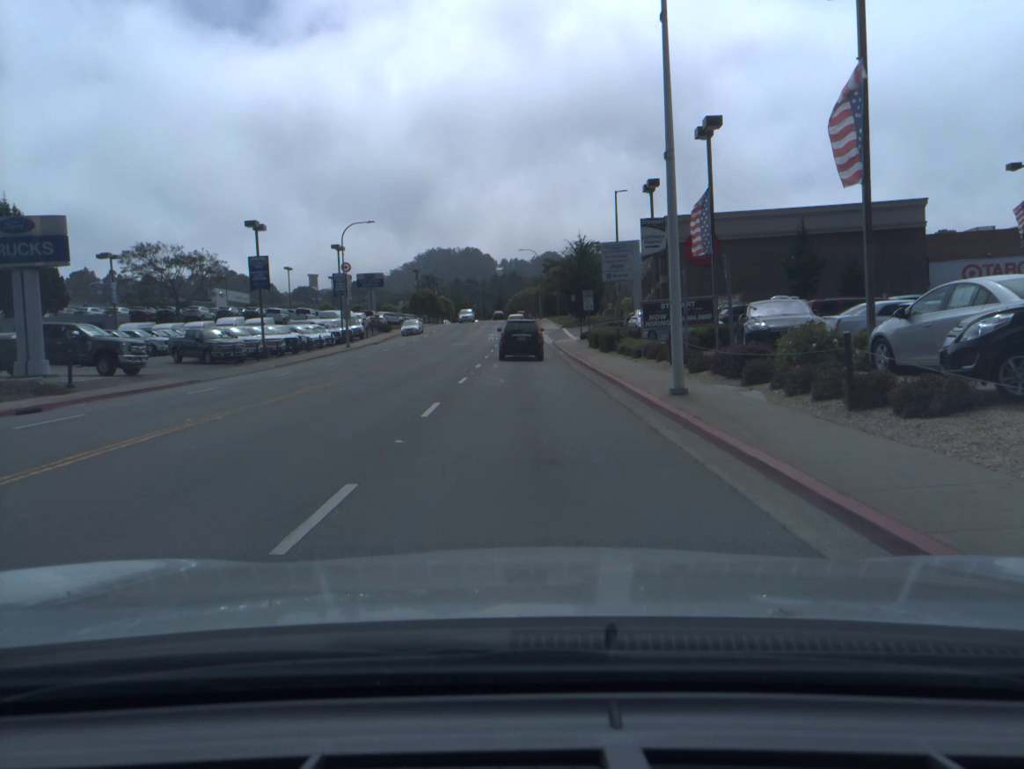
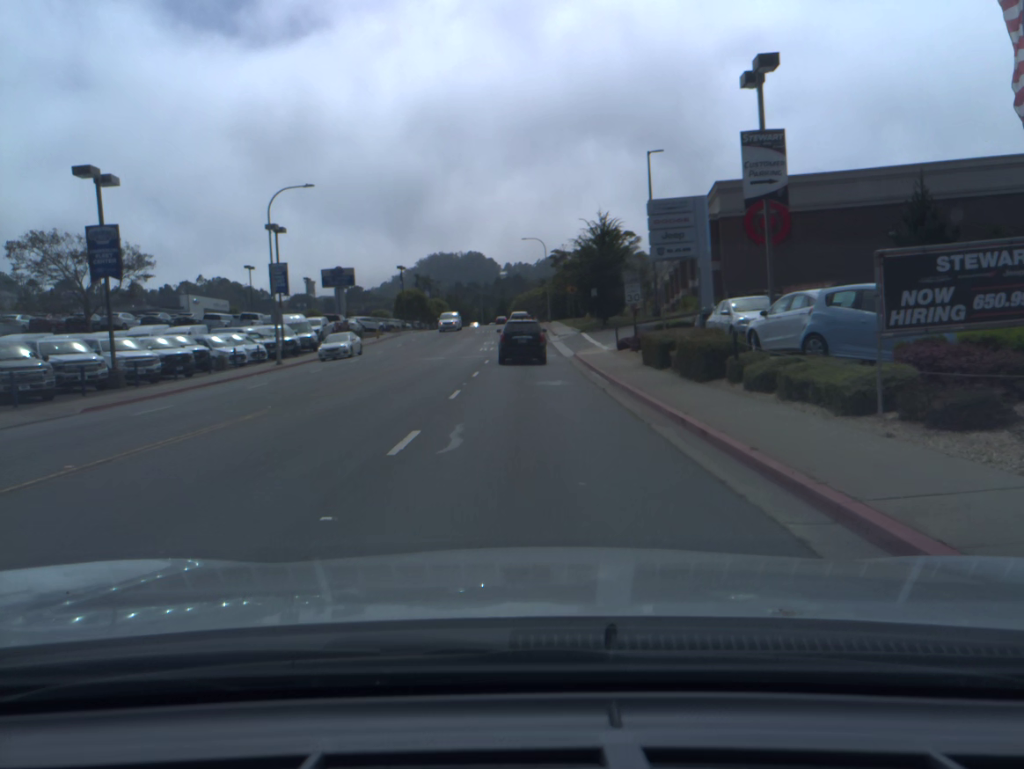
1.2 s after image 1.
(0.0, +17.9) m; 0°
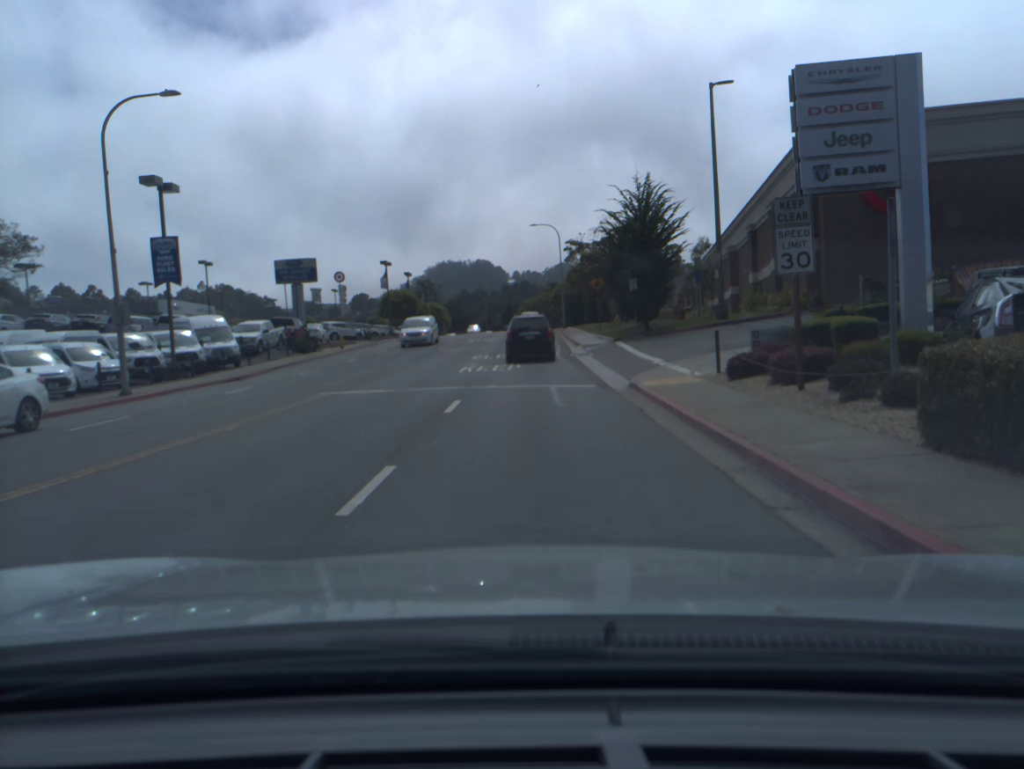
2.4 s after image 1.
(-0.1, +17.7) m; -1°
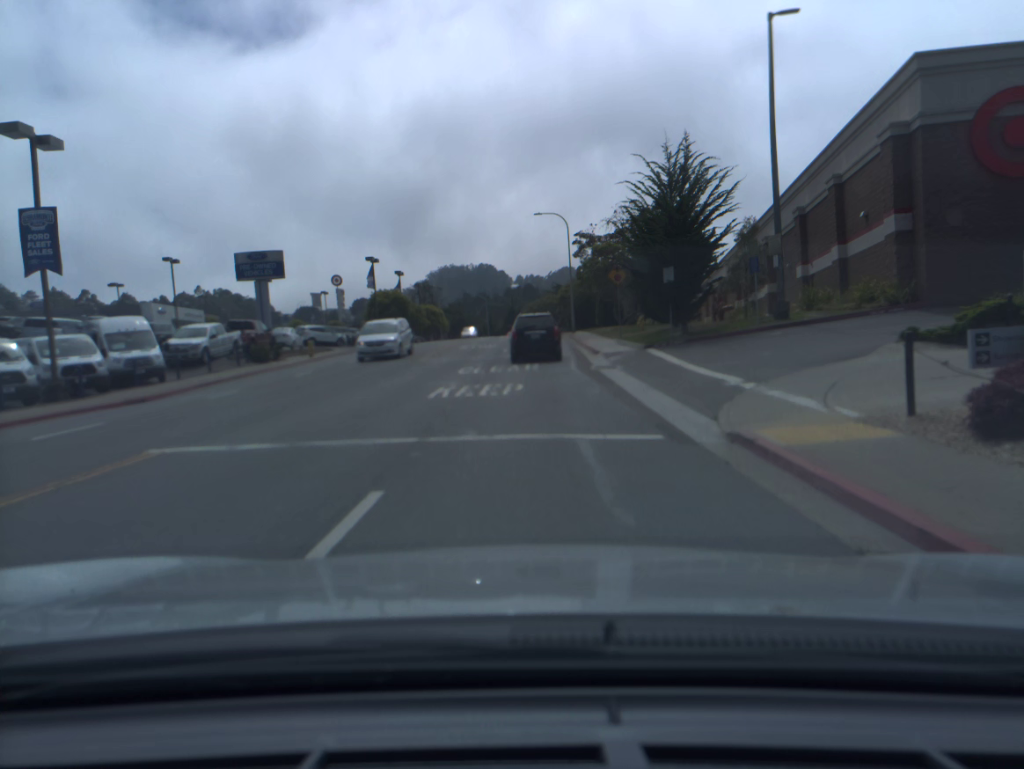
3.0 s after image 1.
(0.0, +8.8) m; 0°
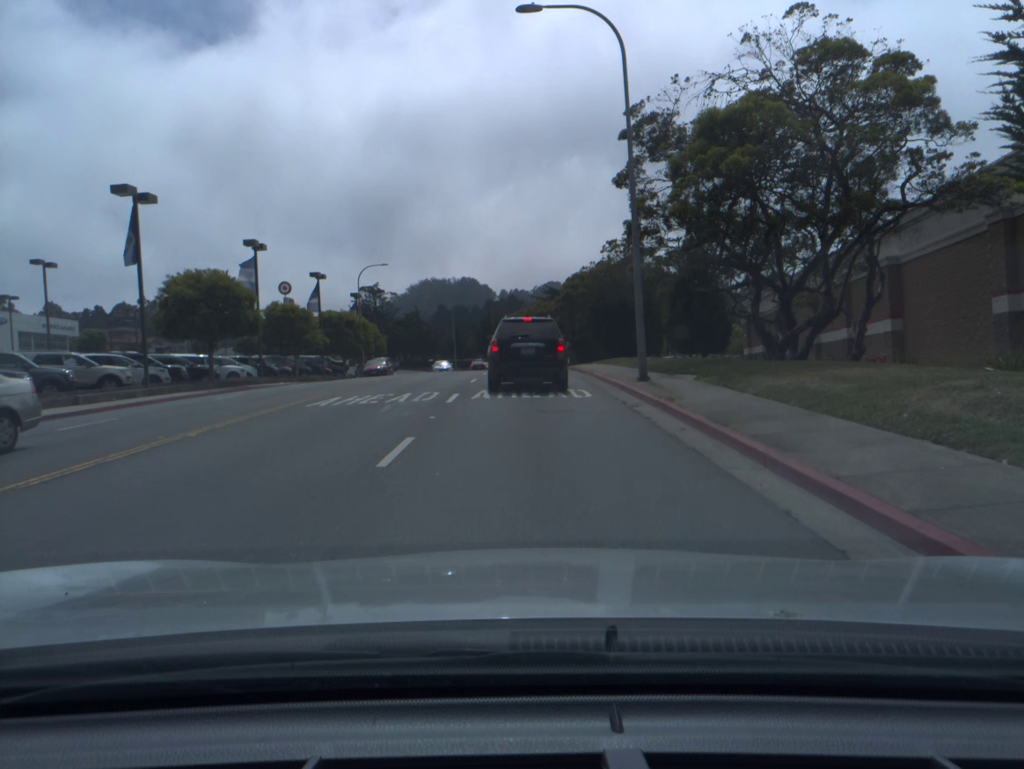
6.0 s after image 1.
(+0.6, +42.3) m; +2°
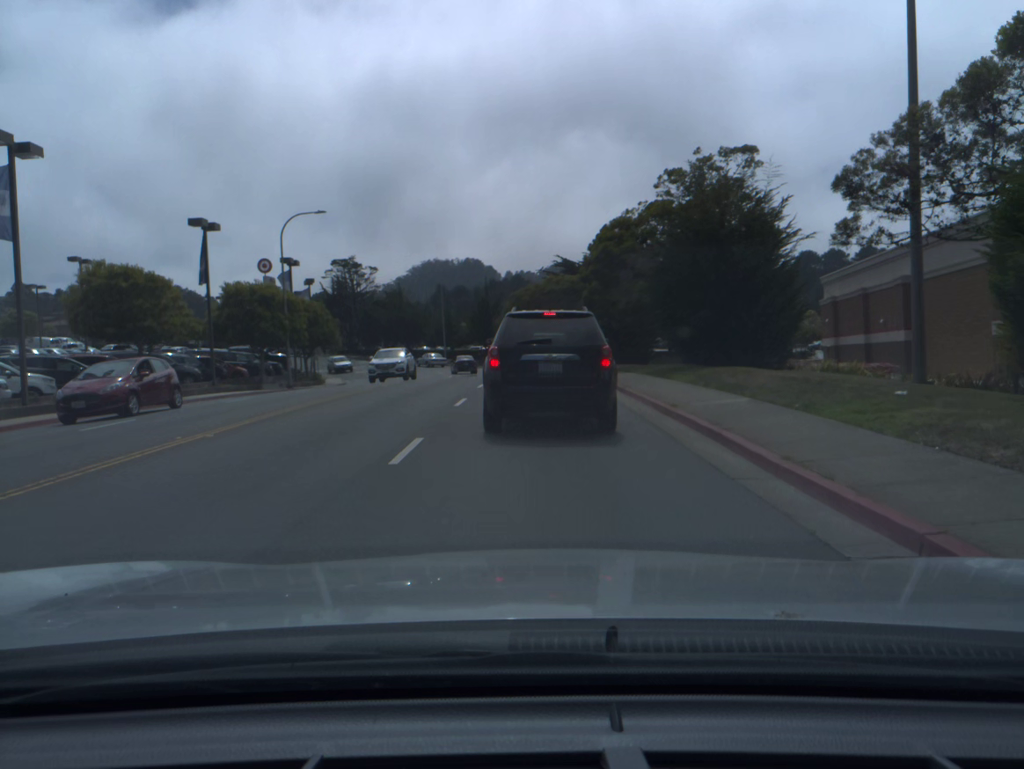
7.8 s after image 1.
(-0.3, +21.7) m; -1°
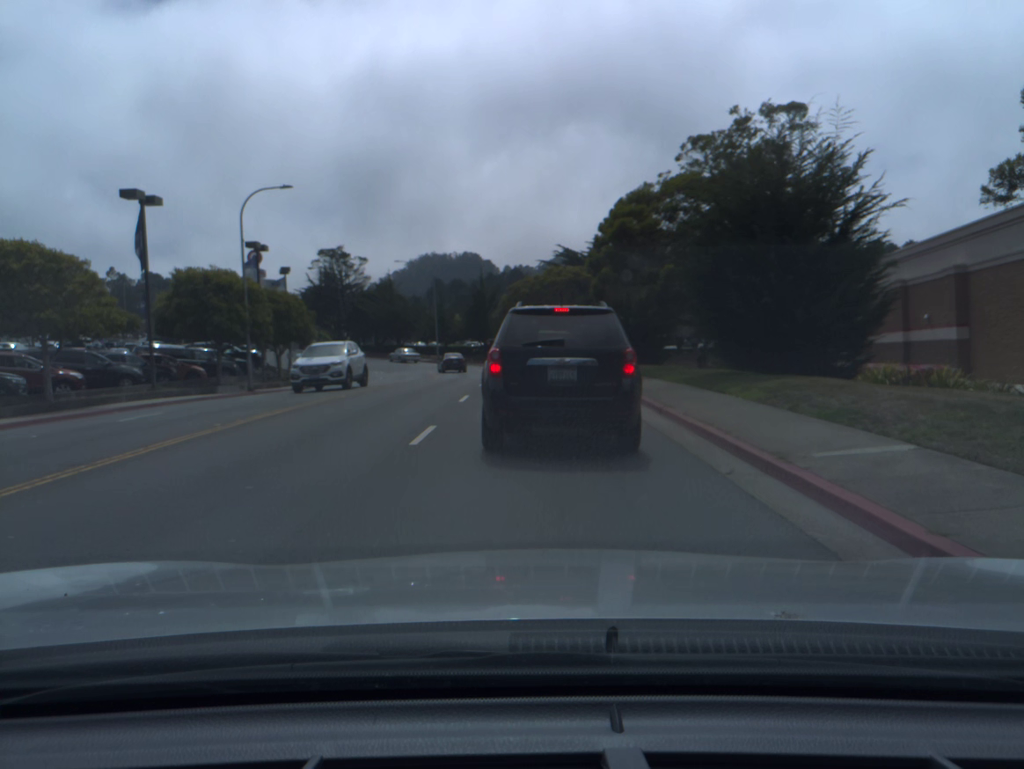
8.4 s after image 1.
(0.0, +5.9) m; 0°
